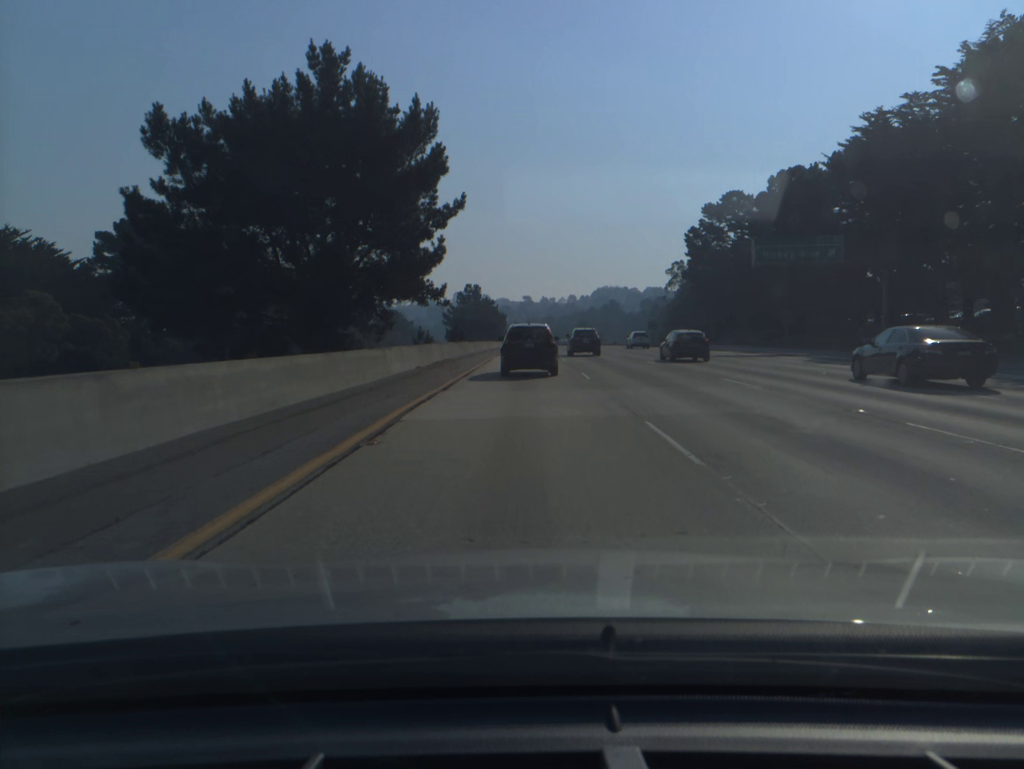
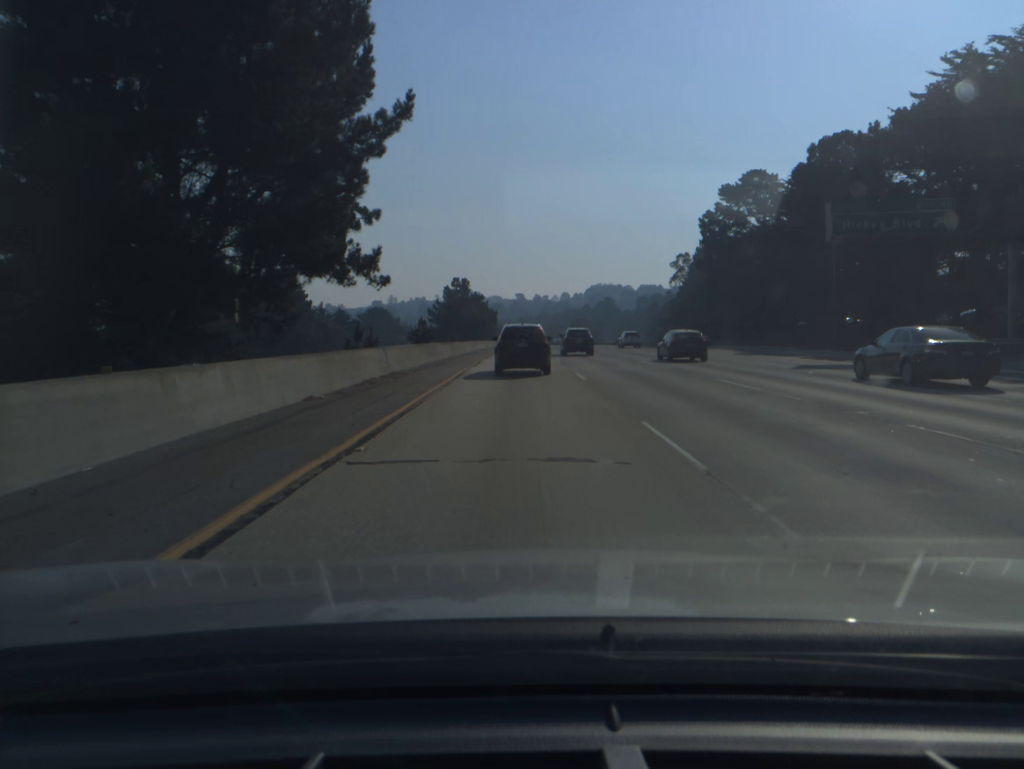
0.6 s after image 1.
(+0.1, +15.1) m; +1°
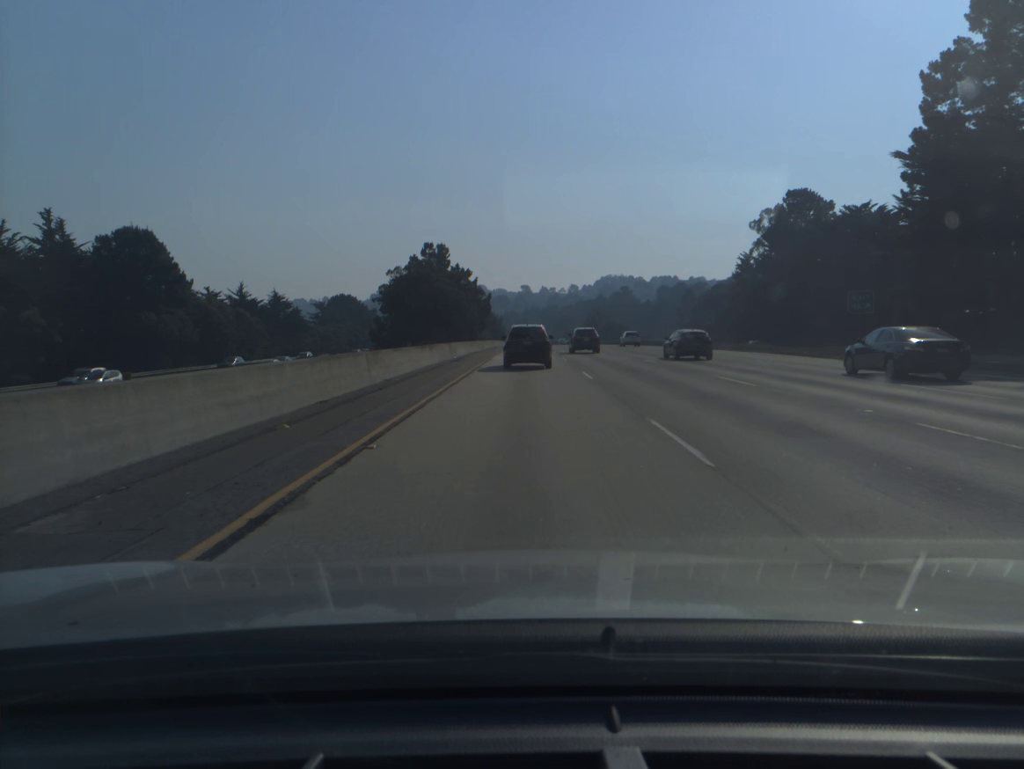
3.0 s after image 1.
(0.0, +58.1) m; 0°
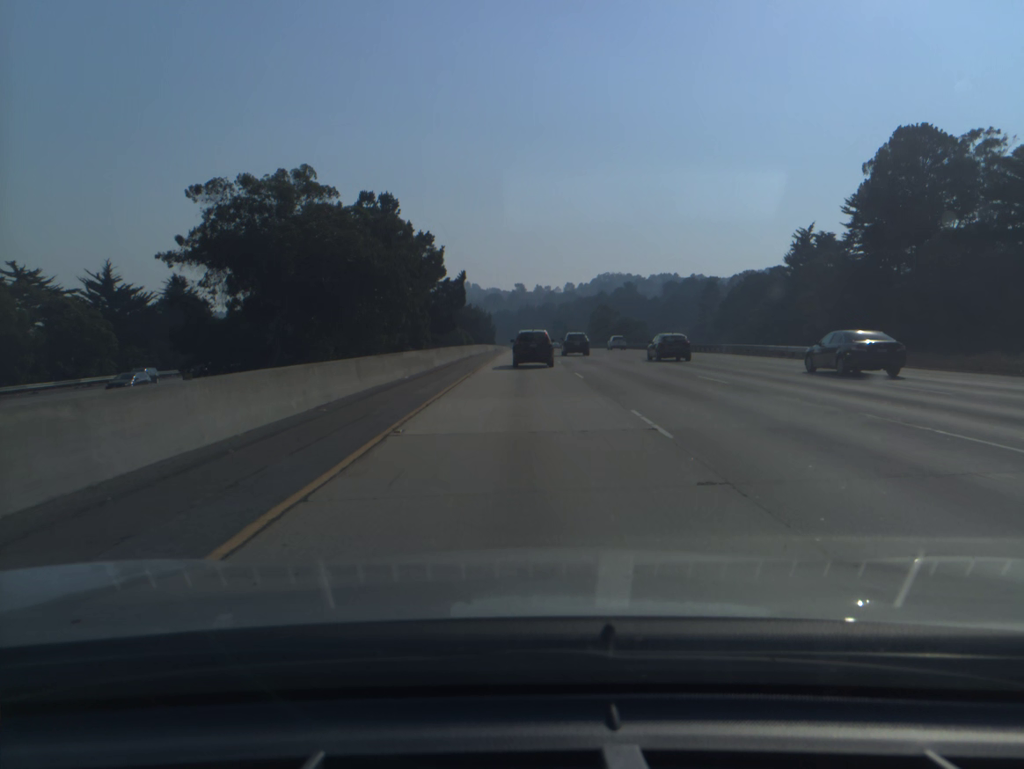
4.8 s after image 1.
(+0.1, +42.0) m; 0°
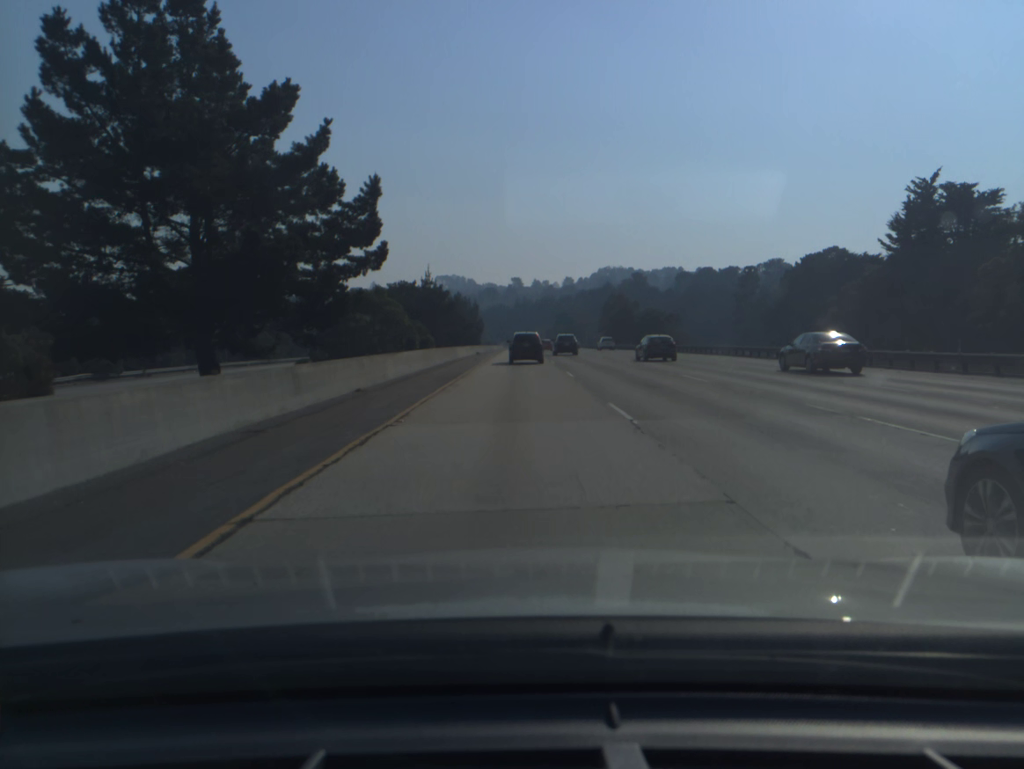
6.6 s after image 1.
(+0.1, +42.3) m; 0°
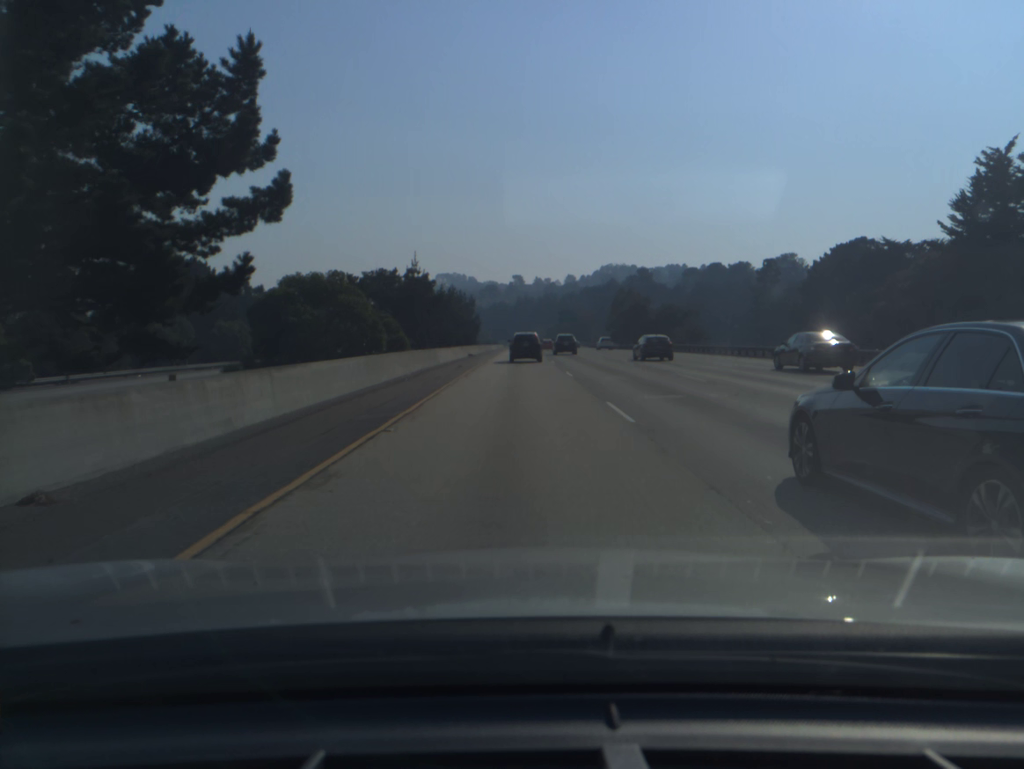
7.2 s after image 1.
(0.0, +14.3) m; 0°
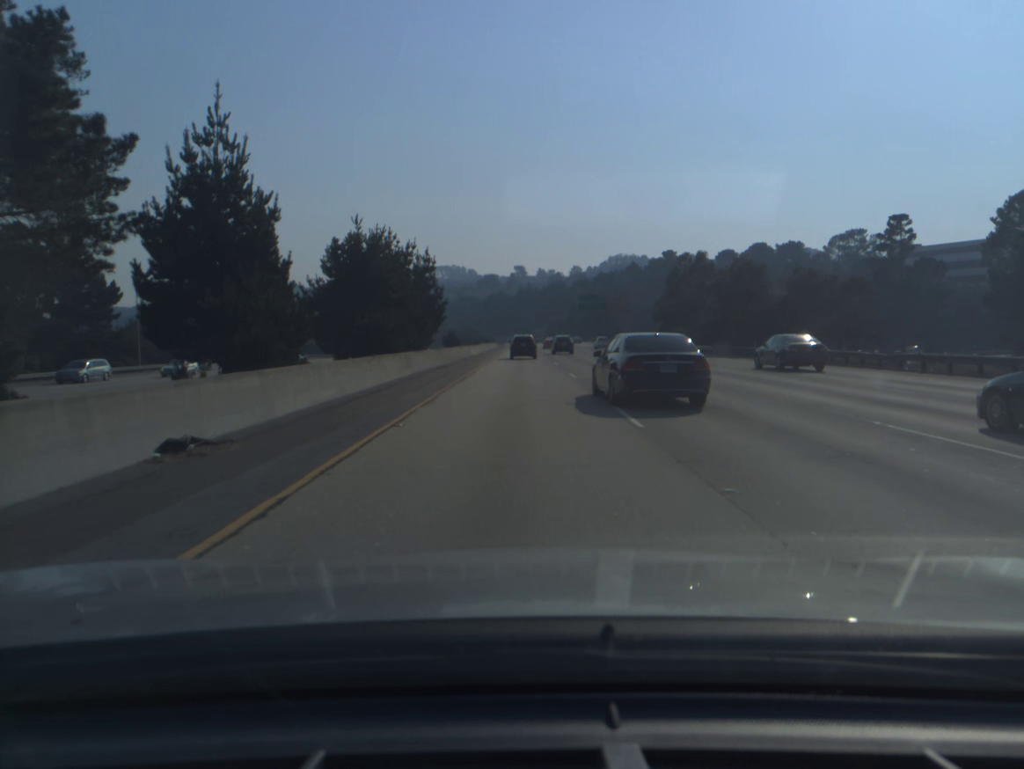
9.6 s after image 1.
(-0.2, +59.0) m; 0°
